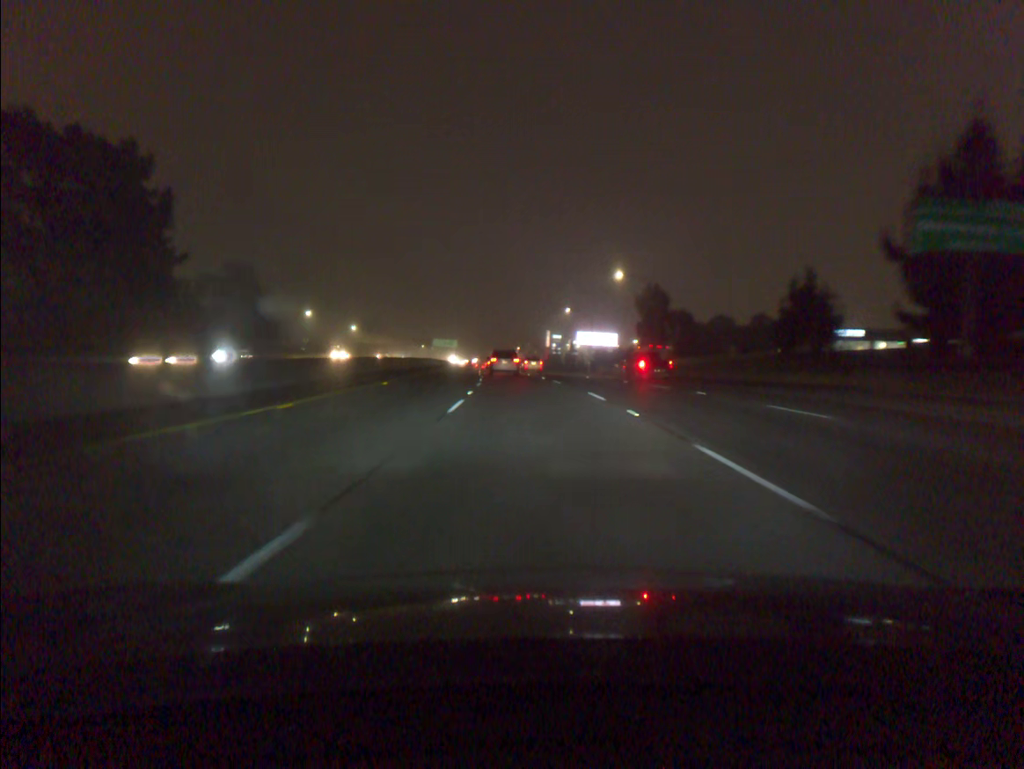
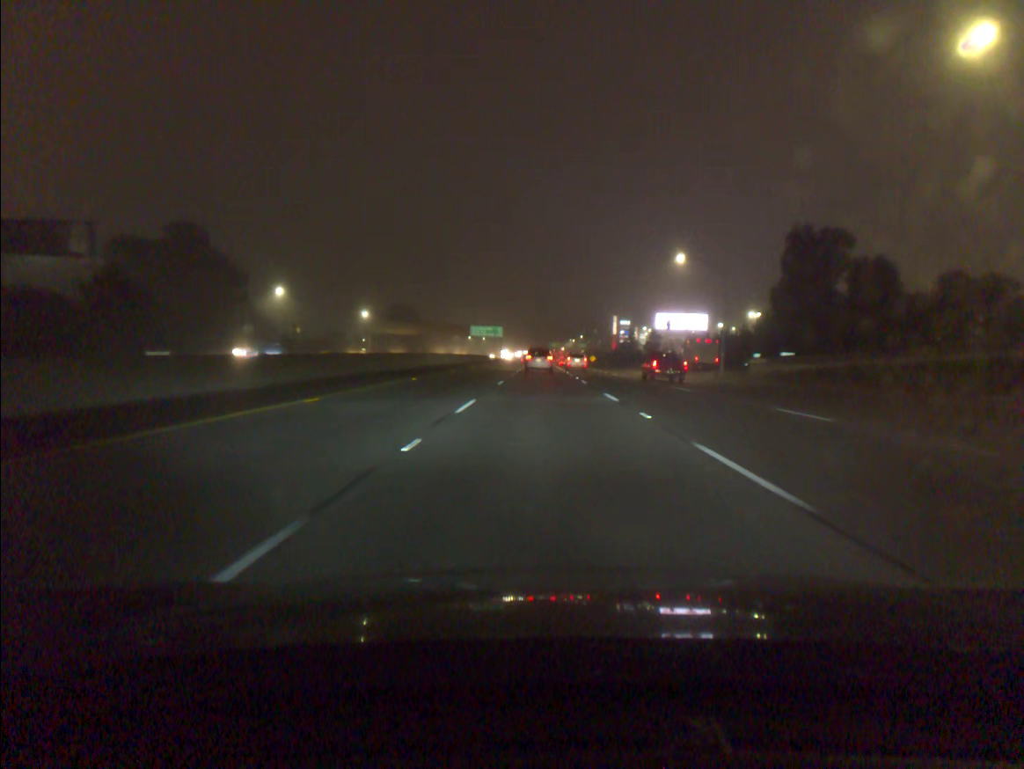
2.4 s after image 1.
(-2.5, +58.0) m; -4°
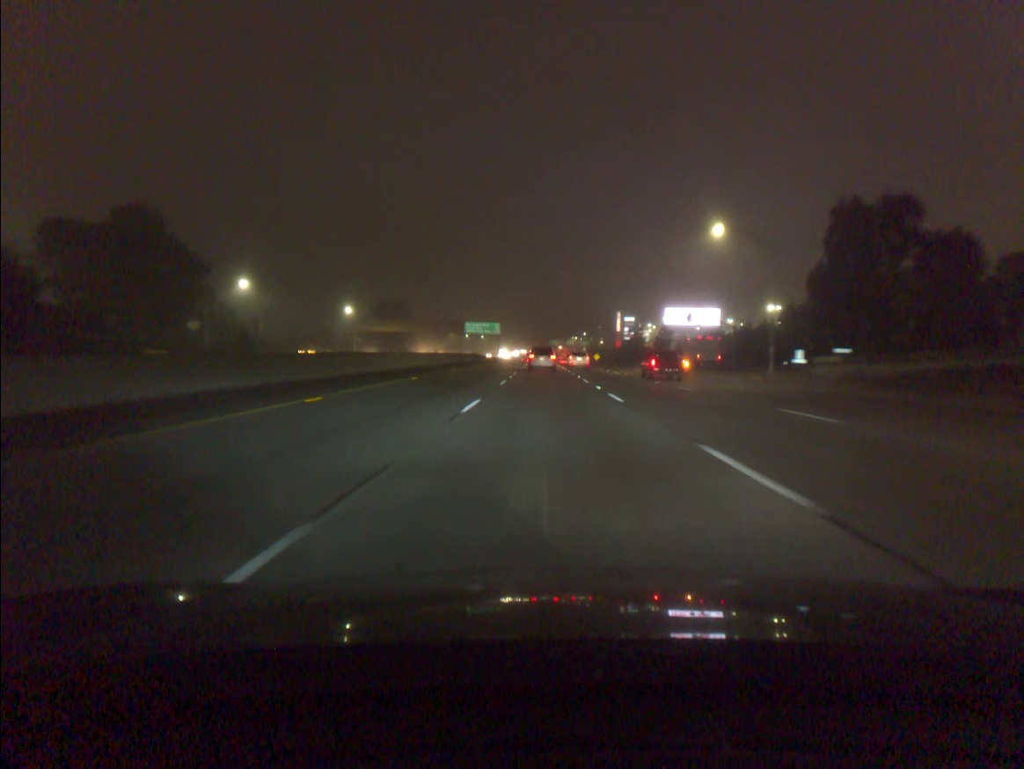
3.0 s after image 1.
(0.0, +14.7) m; 0°
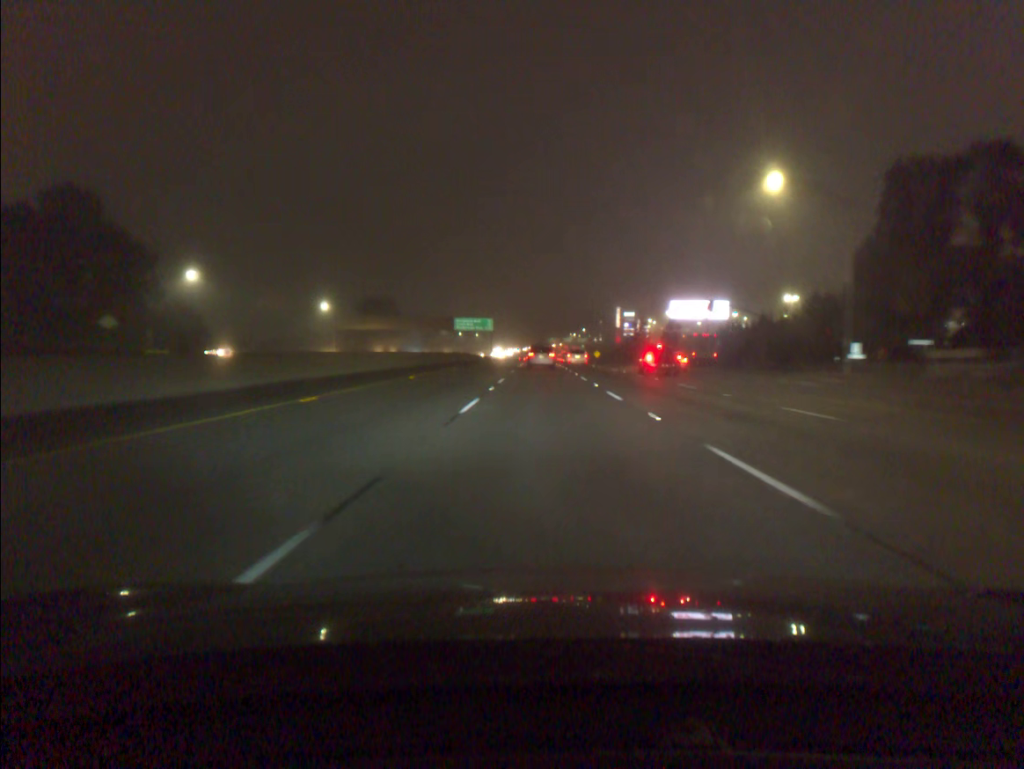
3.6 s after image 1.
(0.0, +14.8) m; 0°
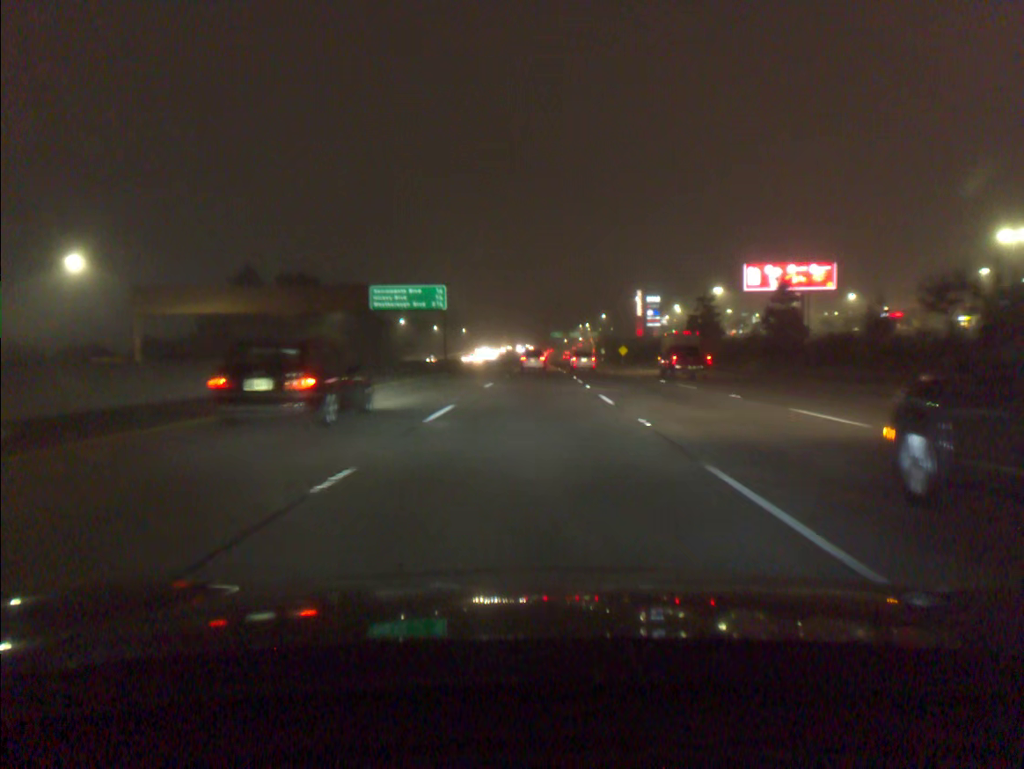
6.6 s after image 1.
(+0.4, +74.8) m; 0°
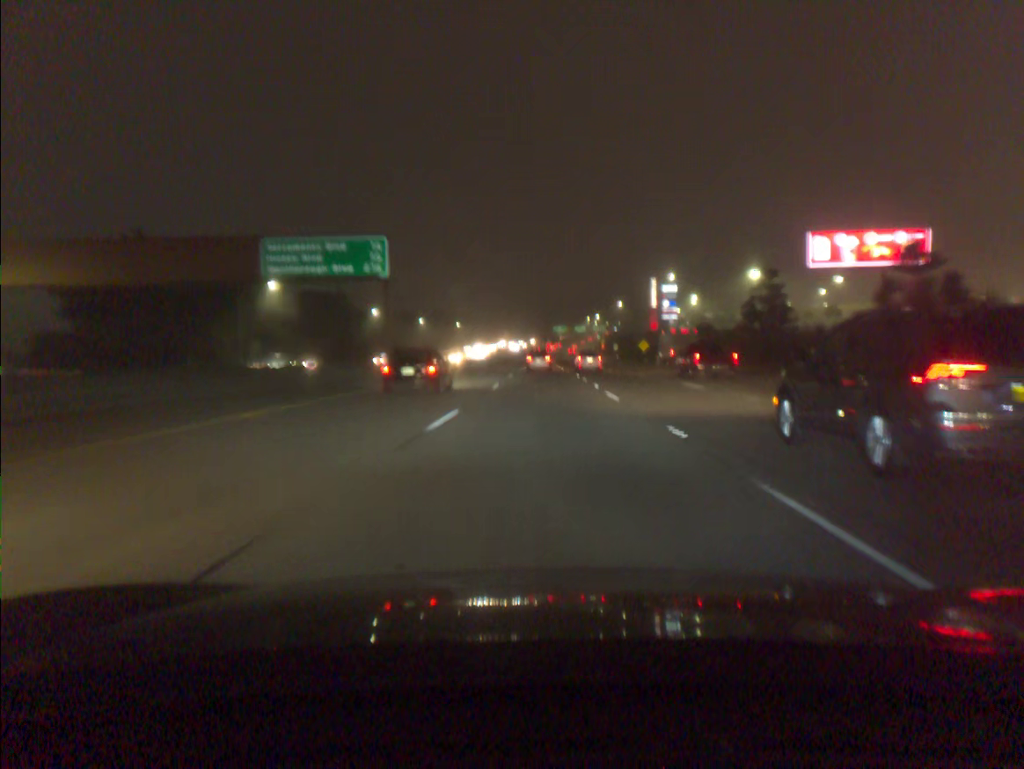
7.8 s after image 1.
(-0.1, +30.5) m; 0°
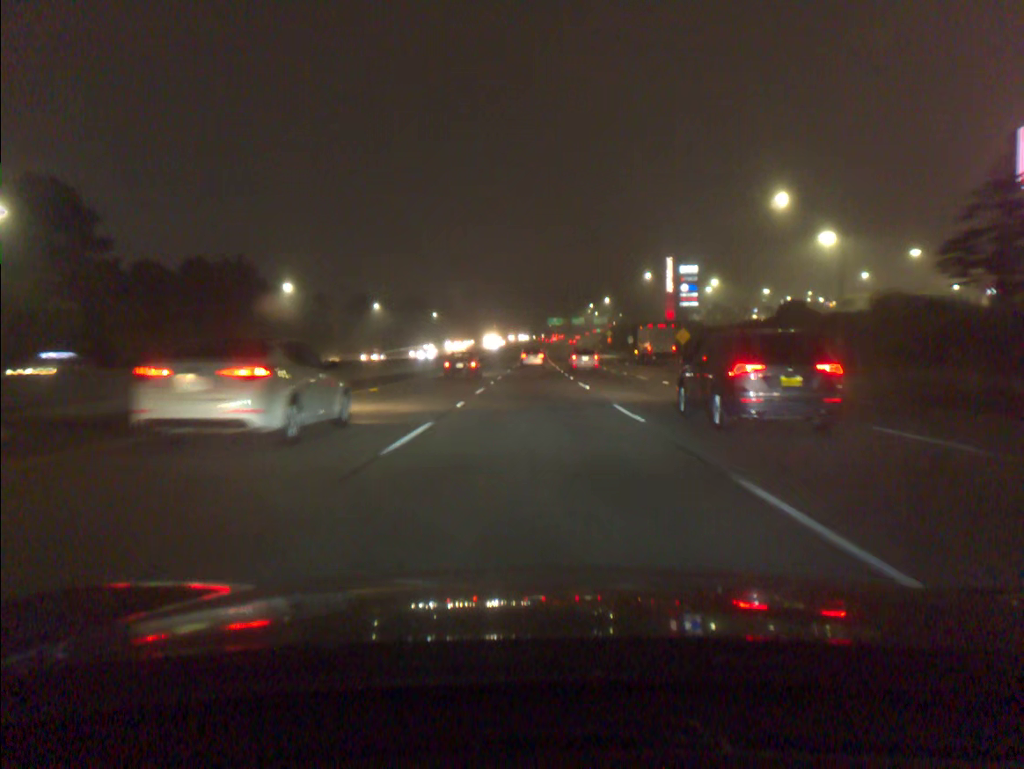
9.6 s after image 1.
(+0.3, +46.5) m; +1°
